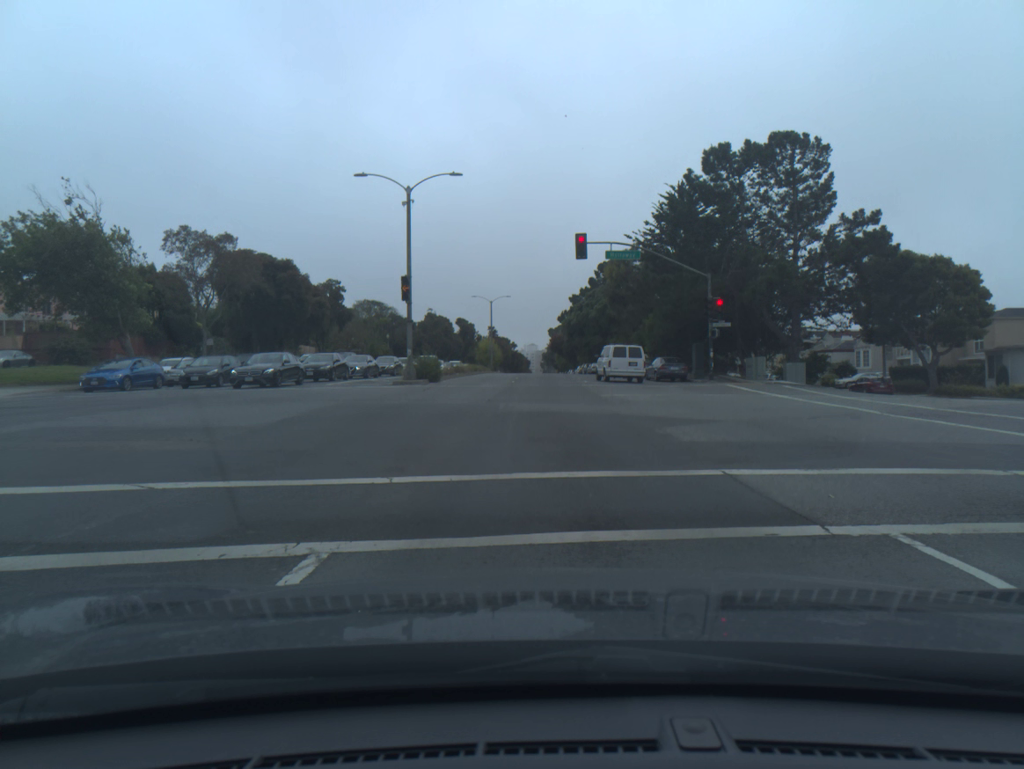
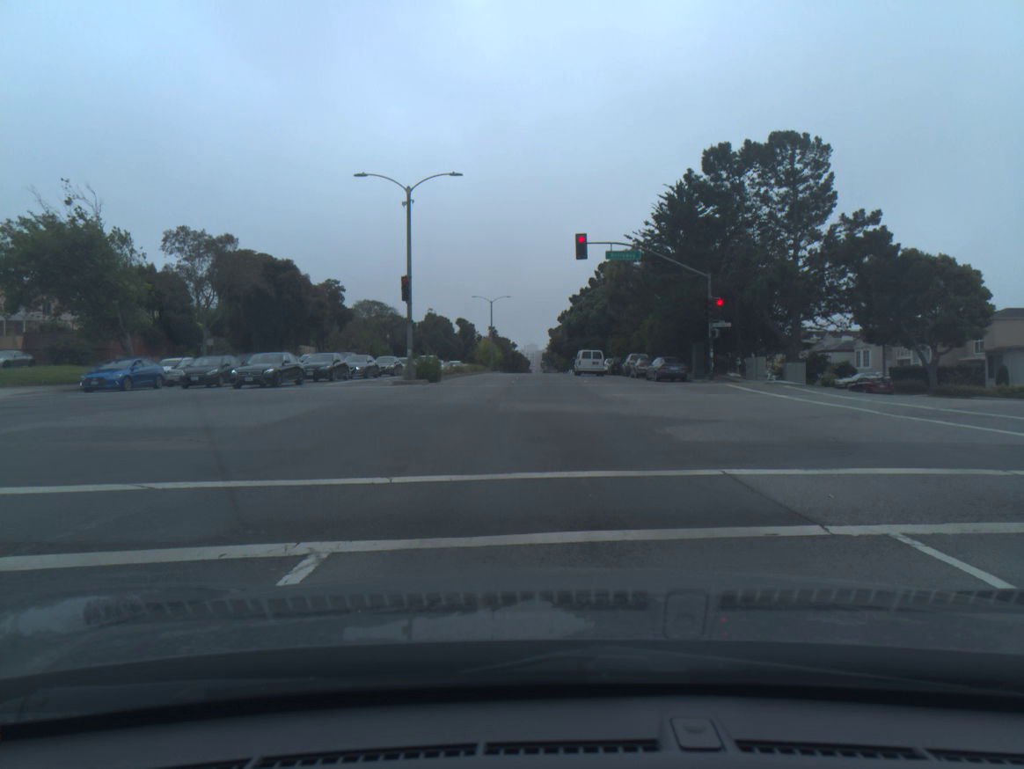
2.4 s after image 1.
(0.0, 0.0) m; 0°
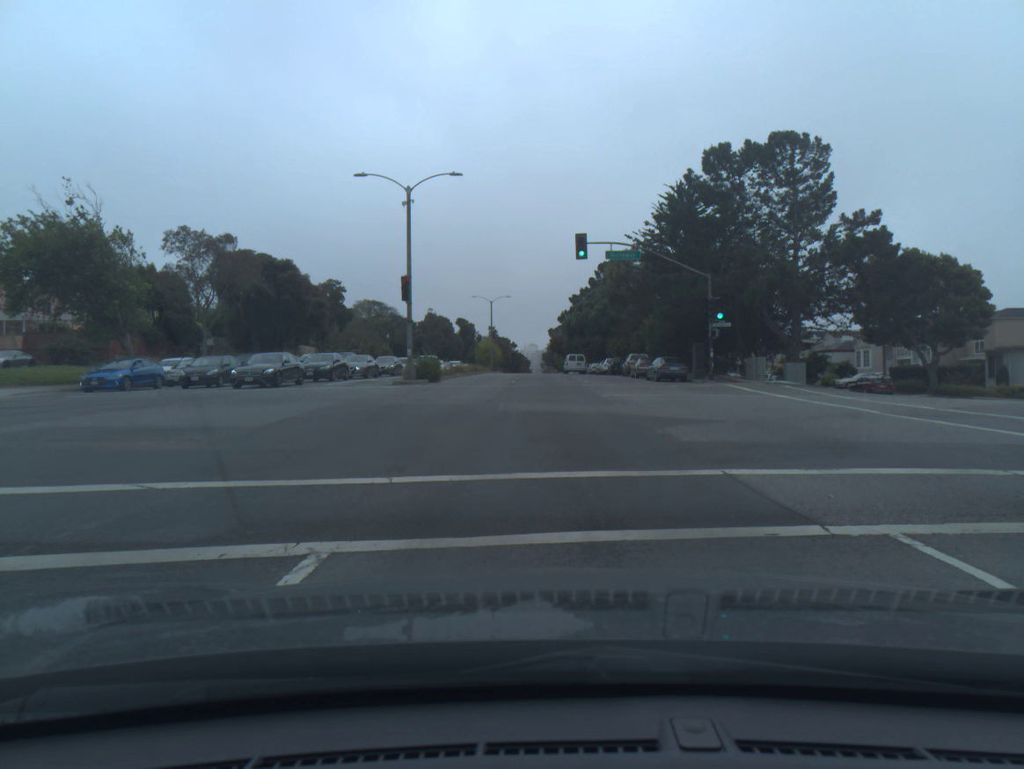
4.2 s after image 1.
(0.0, 0.0) m; 0°
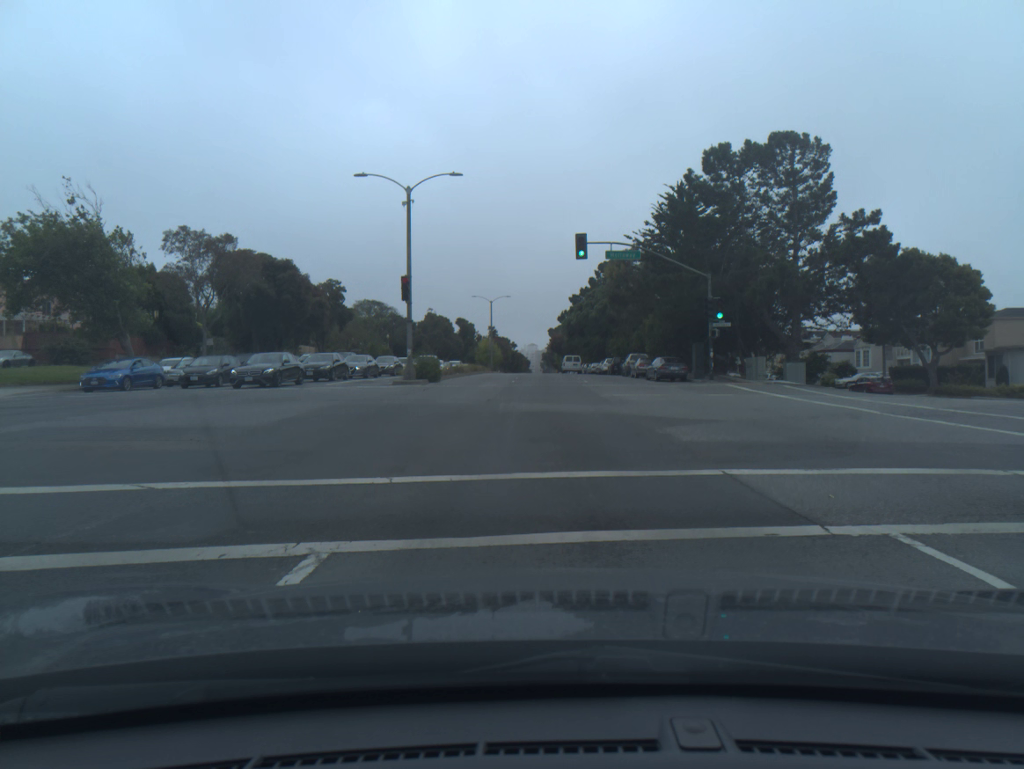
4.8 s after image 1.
(0.0, 0.0) m; 0°
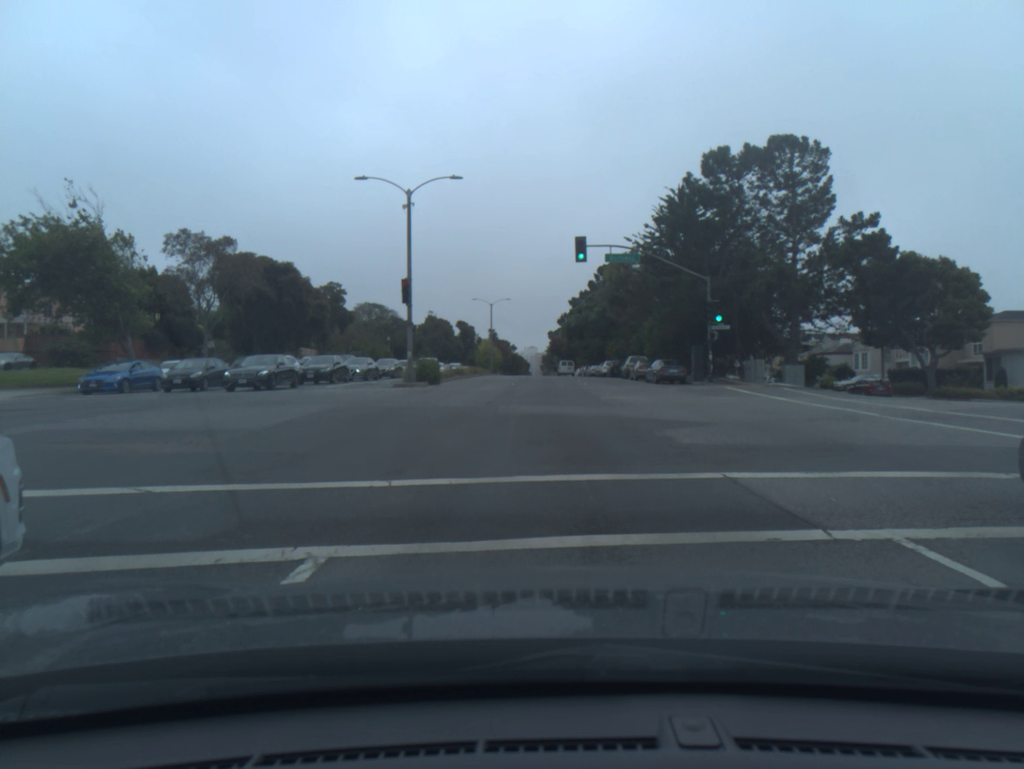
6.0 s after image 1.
(0.0, 0.0) m; 0°
